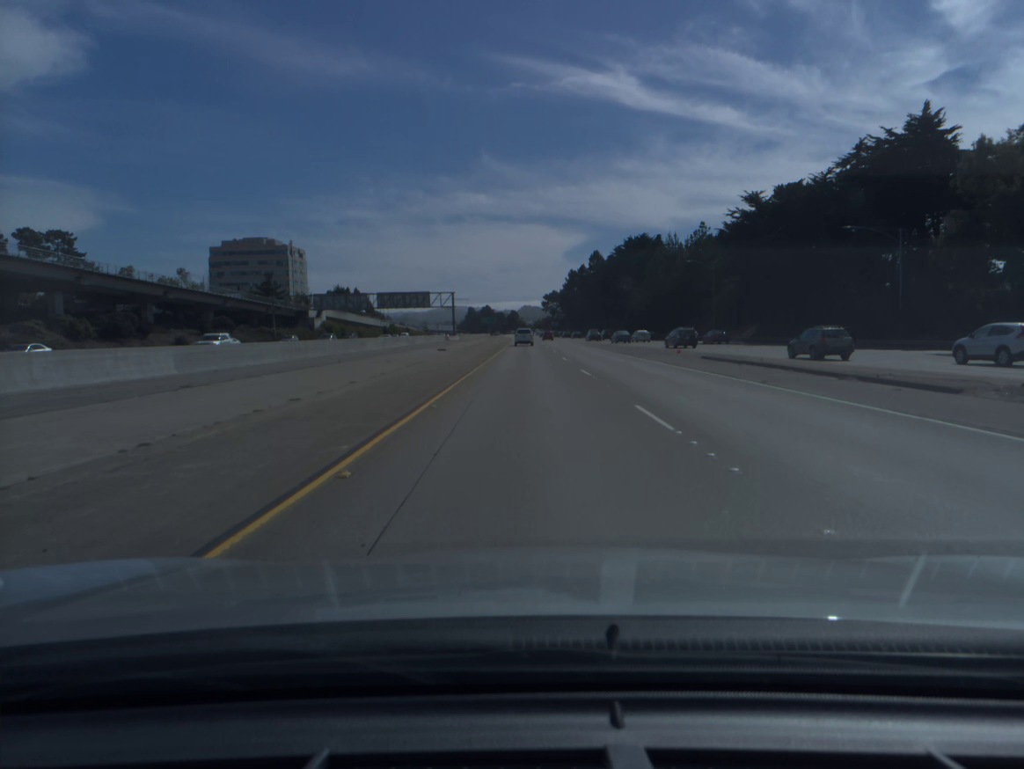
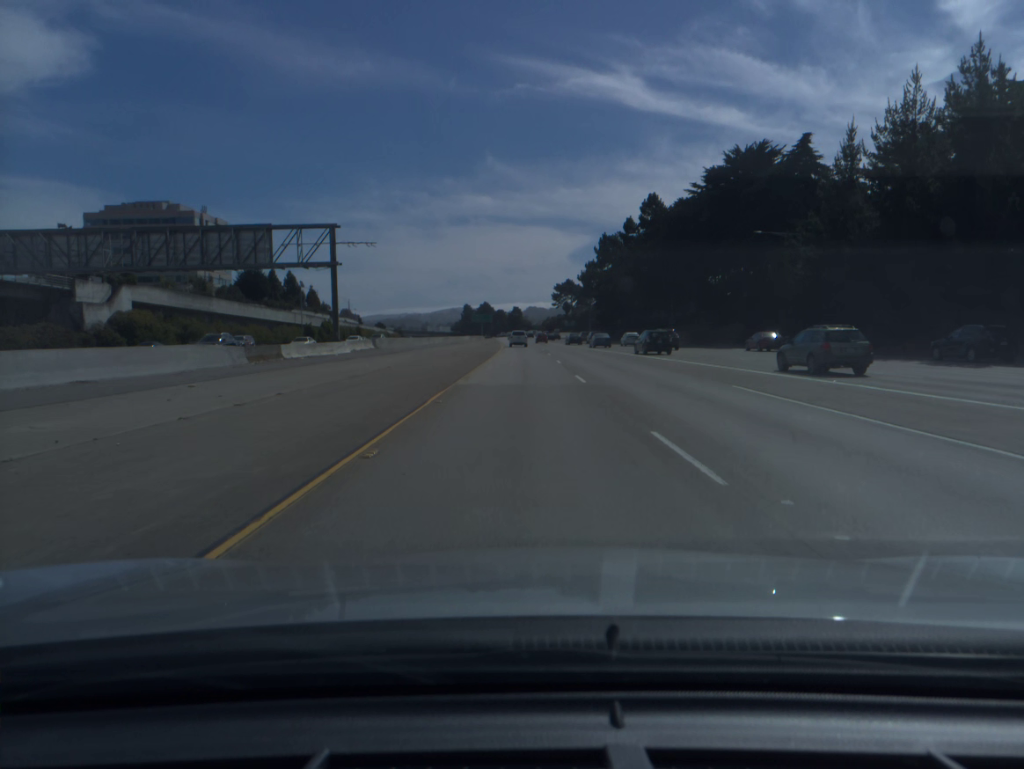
(-0.2, +92.7) m; 0°
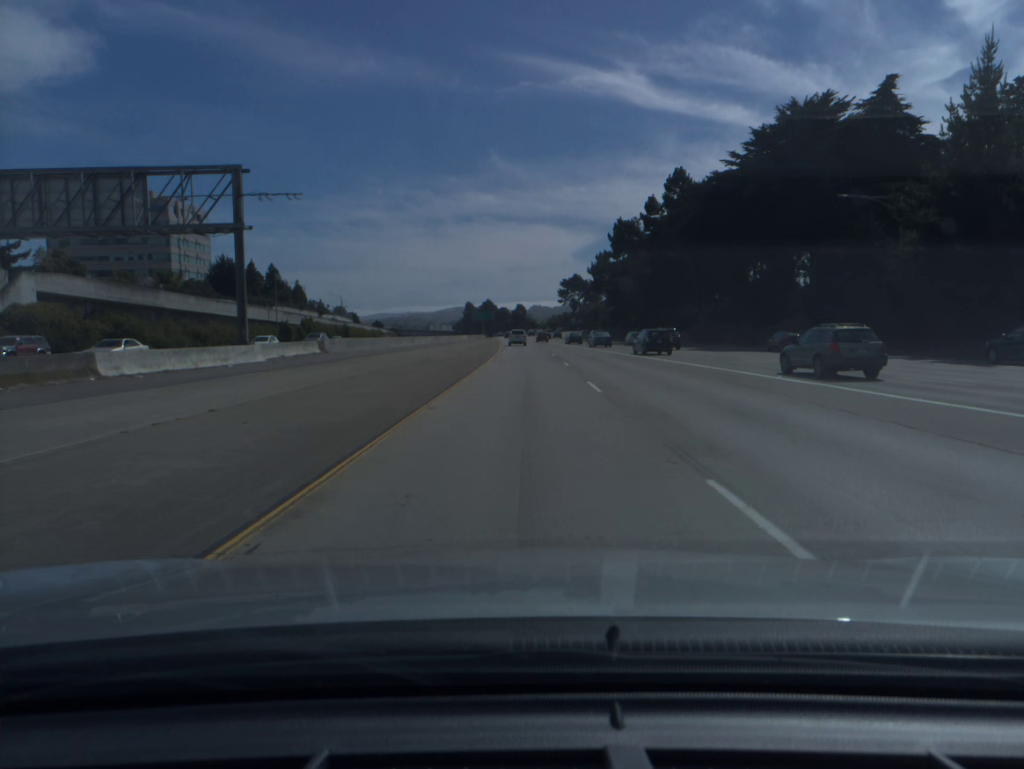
(0.0, +18.5) m; 0°
